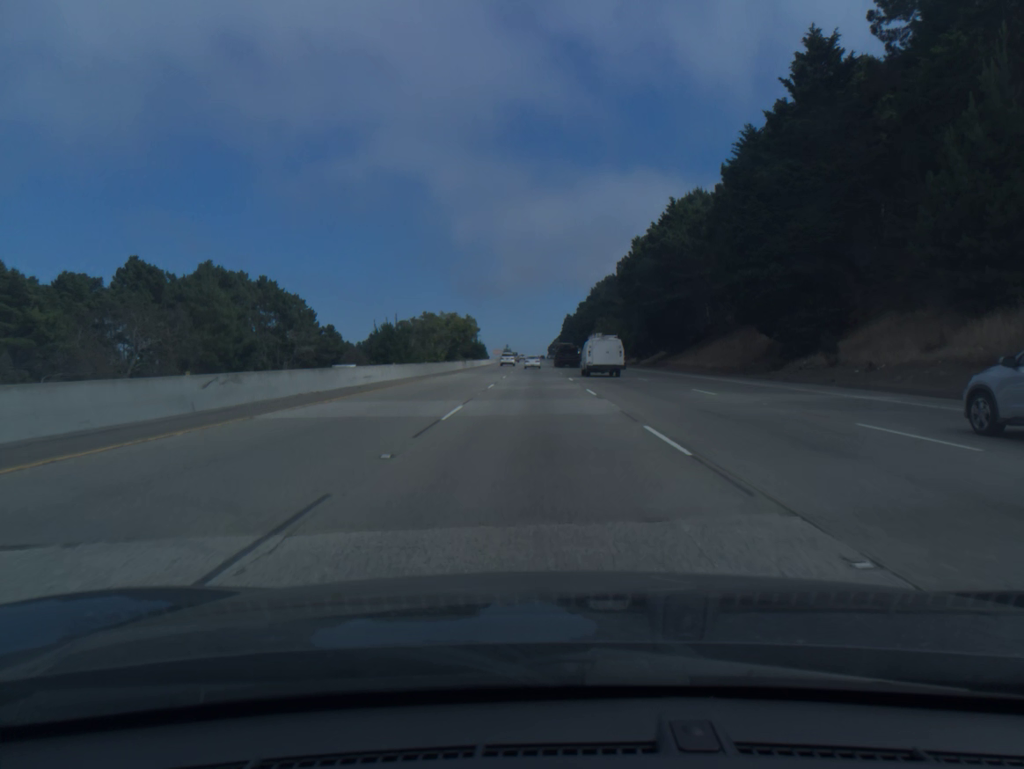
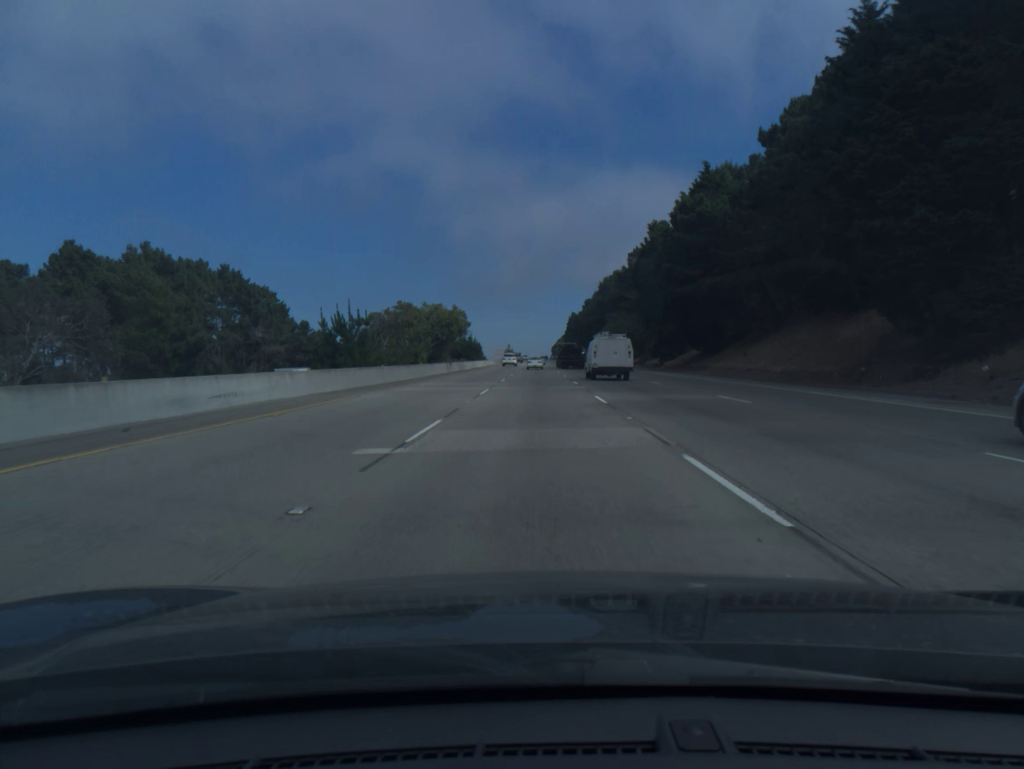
(0.0, +18.3) m; 0°
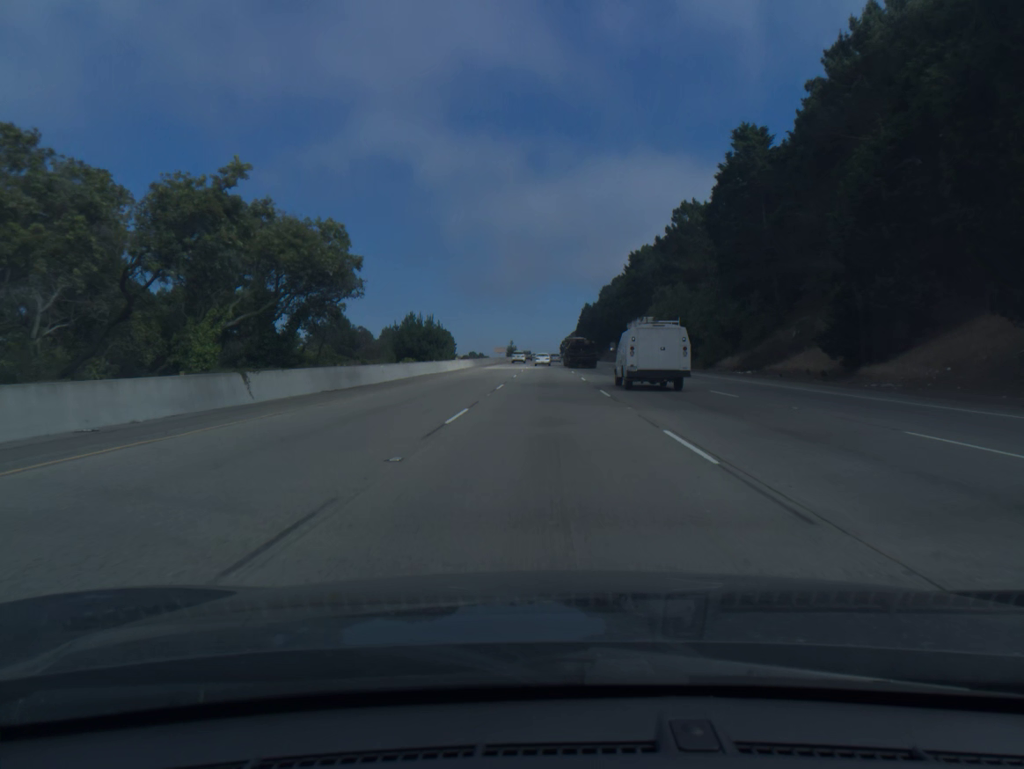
(-0.3, +55.6) m; -1°
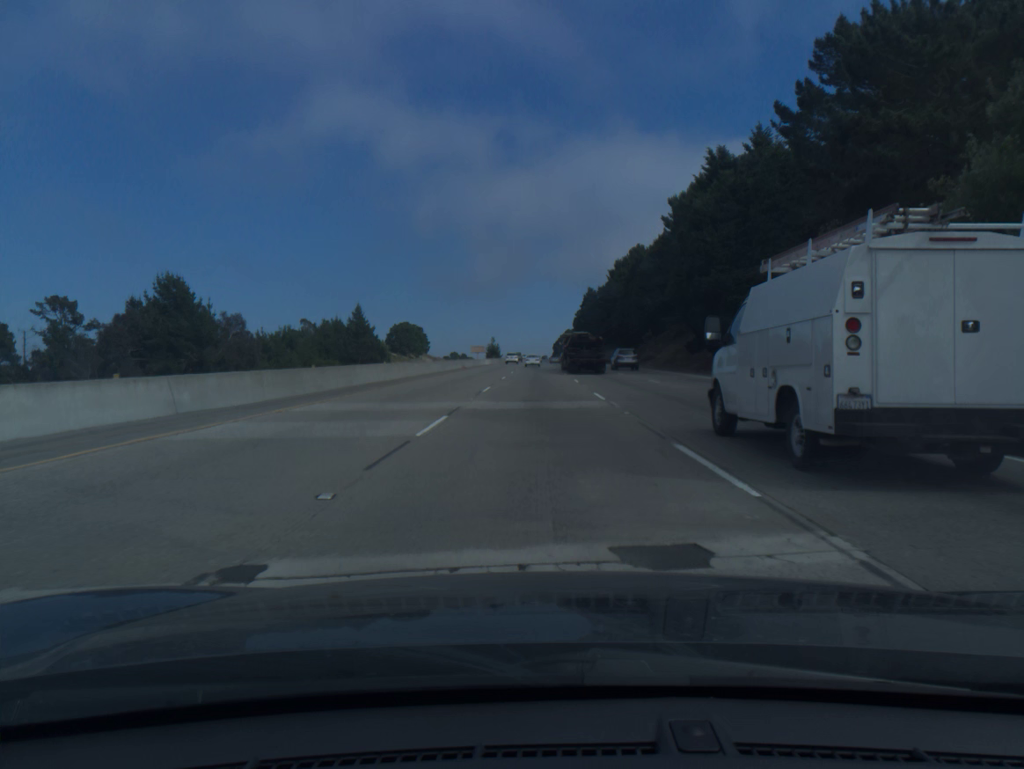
(+0.4, +75.1) m; +1°
